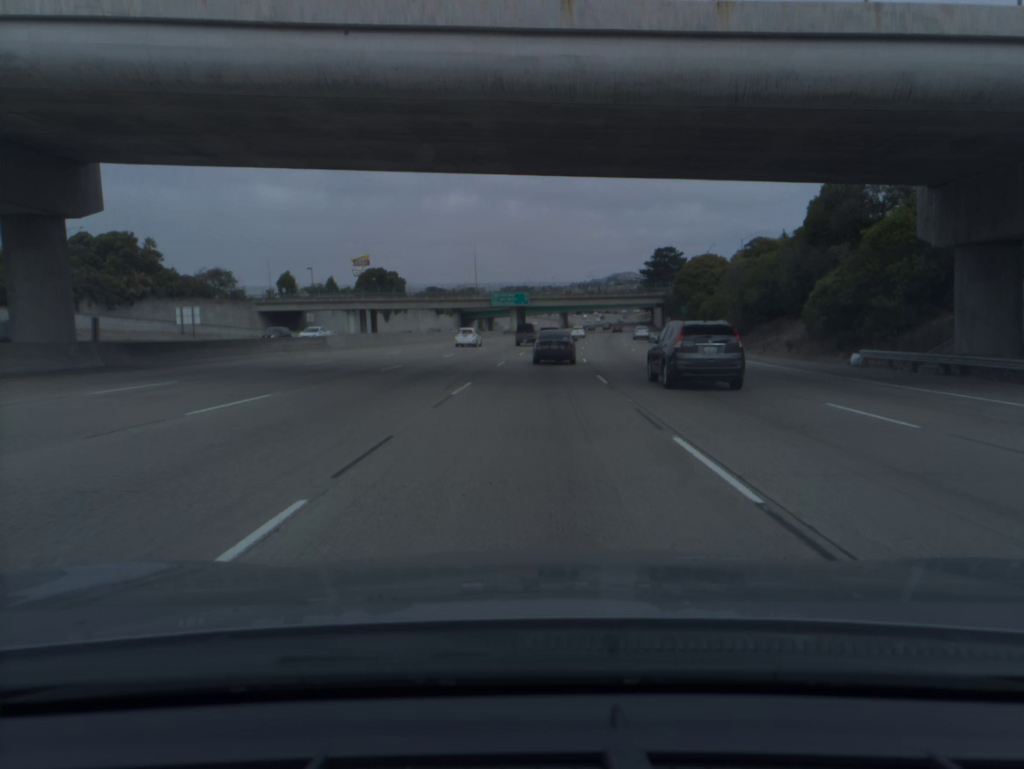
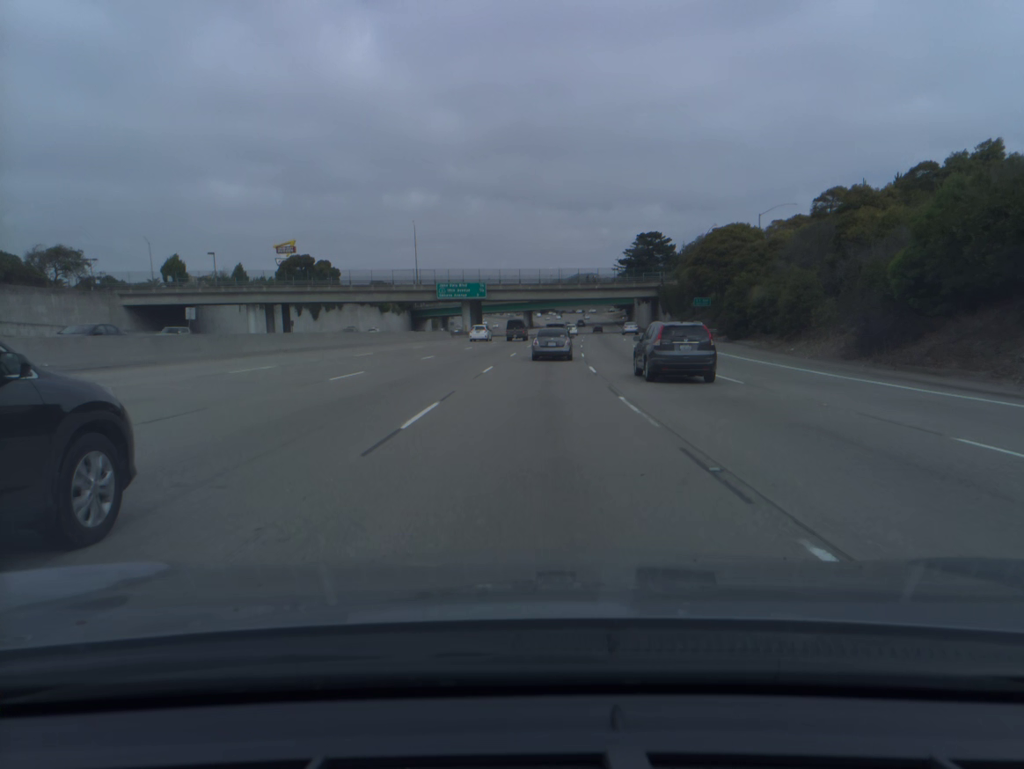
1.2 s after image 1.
(+0.8, +34.3) m; +3°
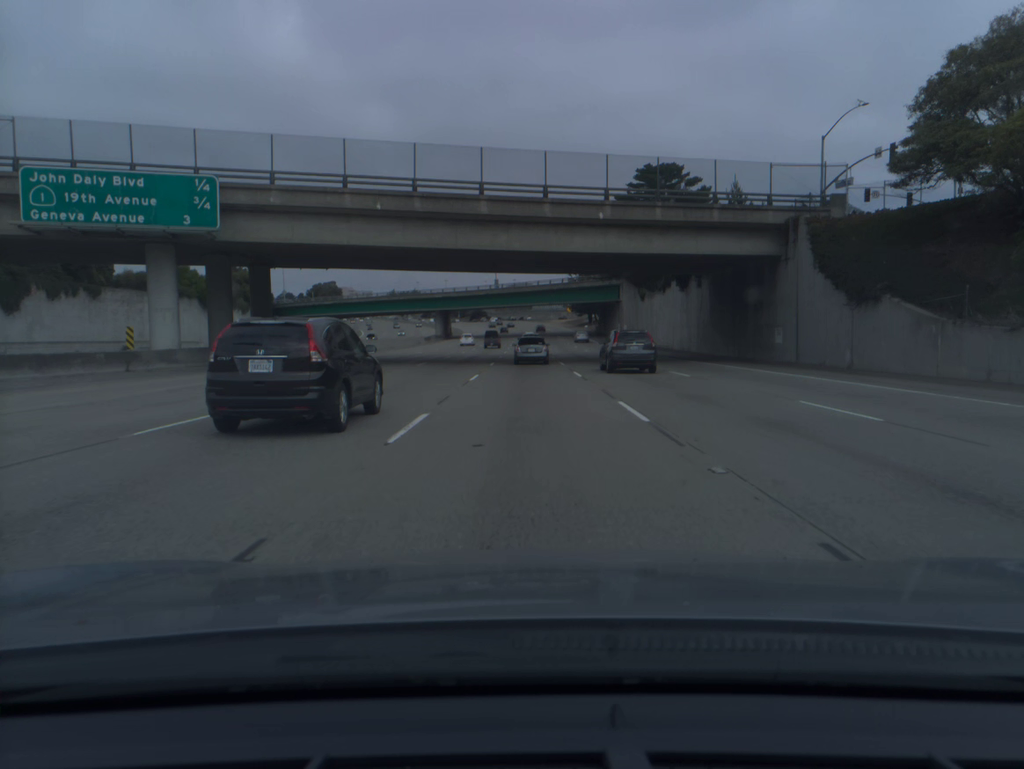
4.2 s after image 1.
(+4.3, +84.8) m; +5°
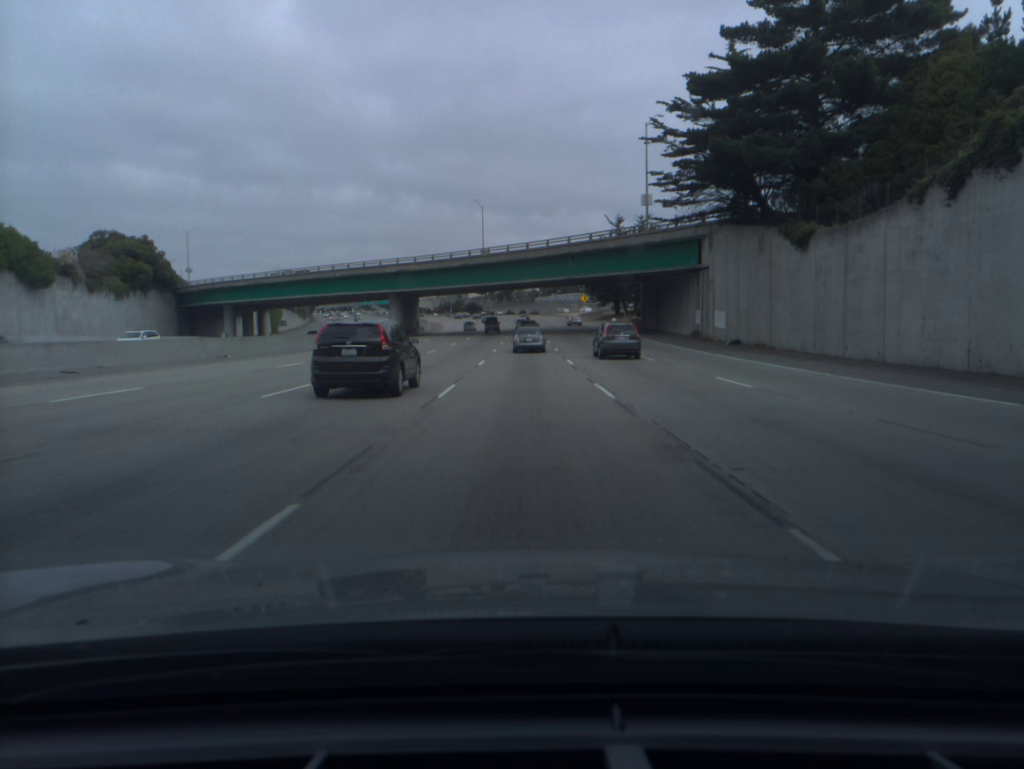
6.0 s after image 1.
(0.0, +51.1) m; 0°
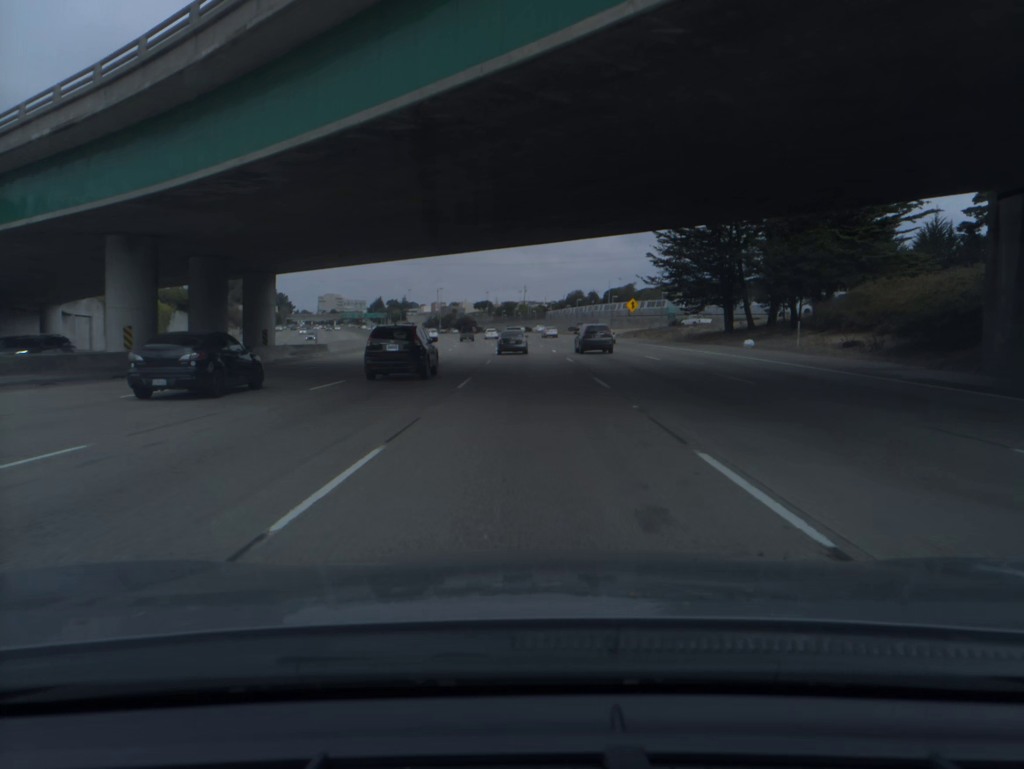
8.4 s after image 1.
(-0.2, +68.4) m; 0°
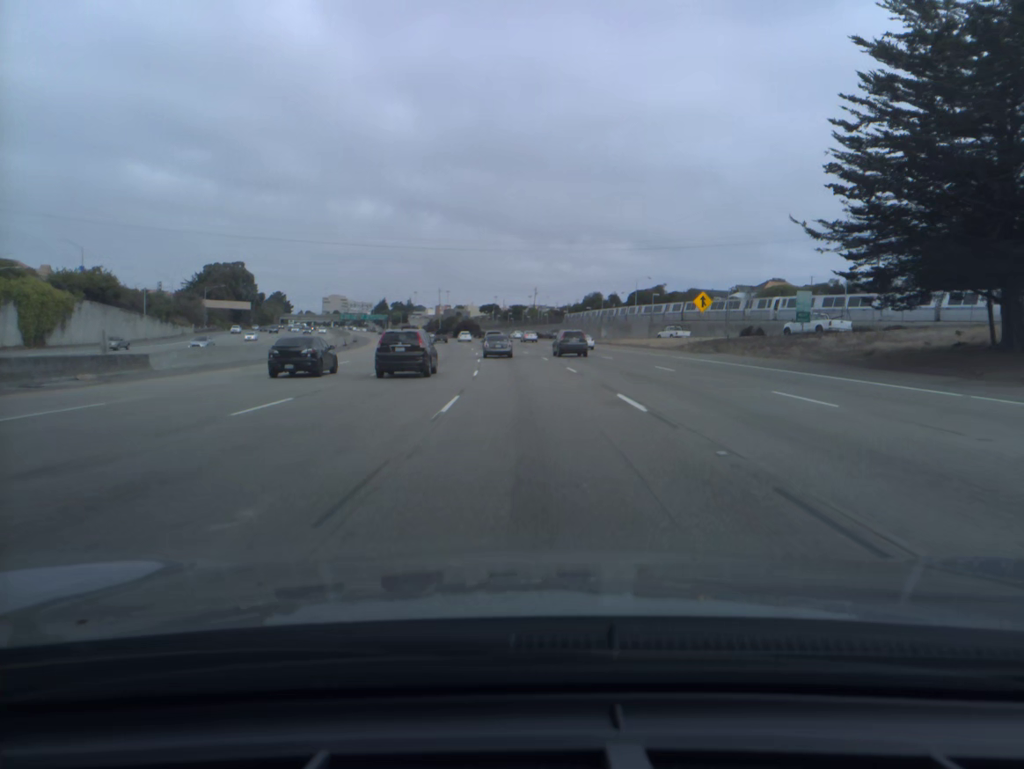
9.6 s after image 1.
(-0.1, +33.7) m; 0°
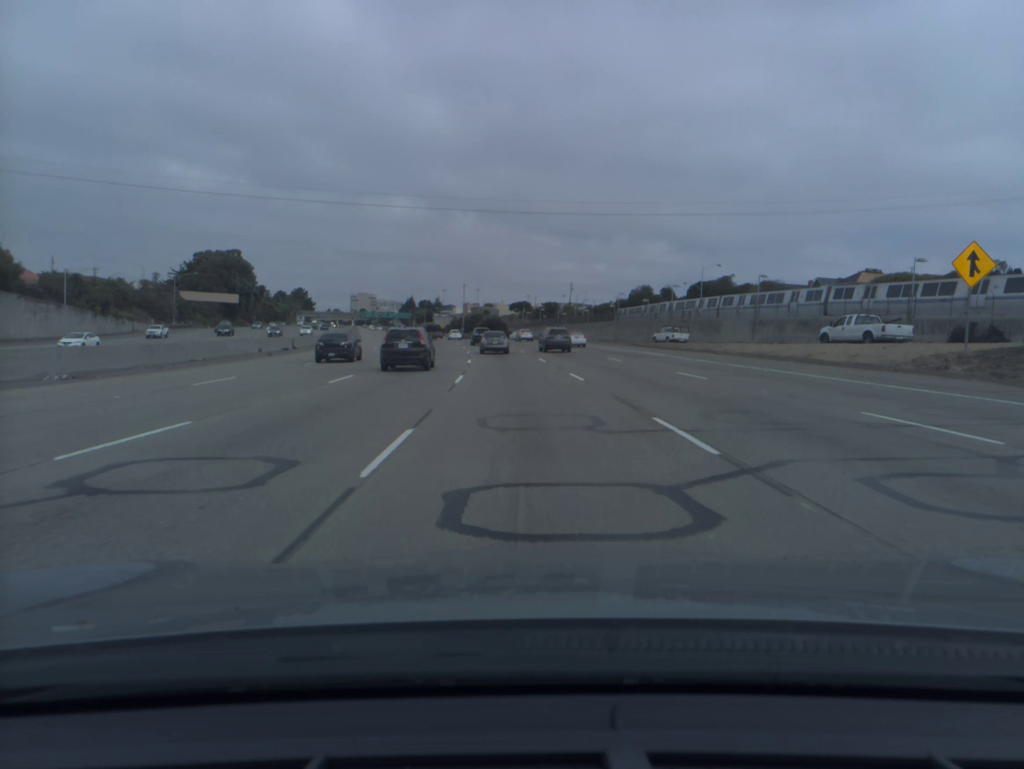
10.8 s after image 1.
(-0.5, +33.9) m; -2°
